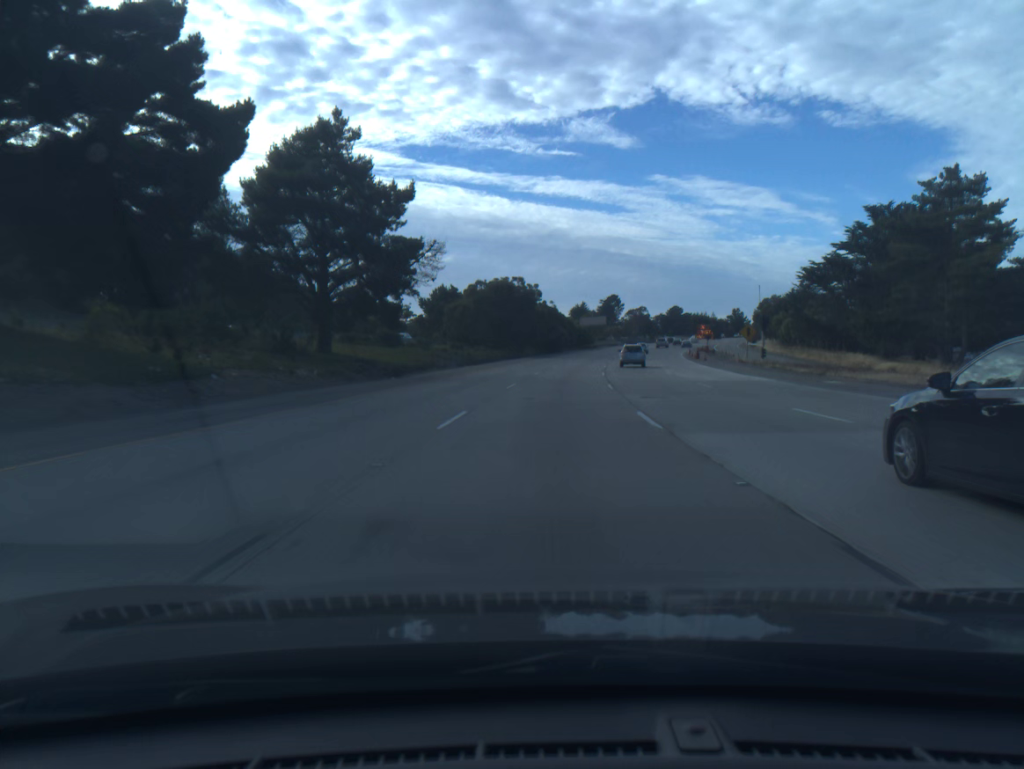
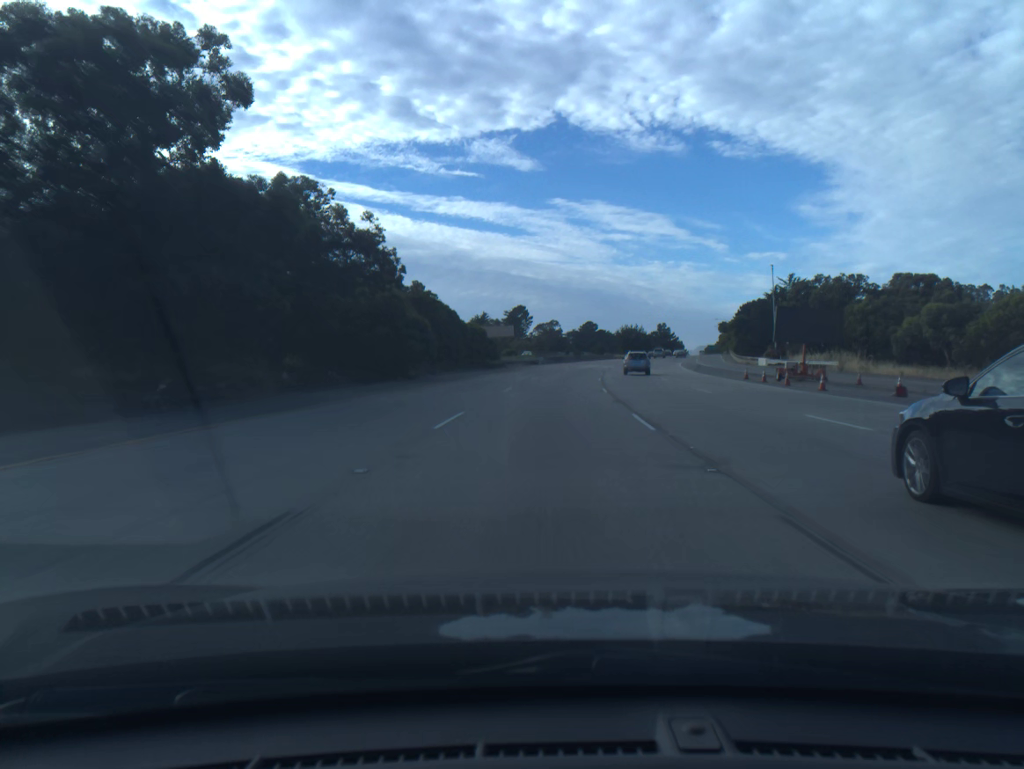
(+4.6, +72.8) m; +7°
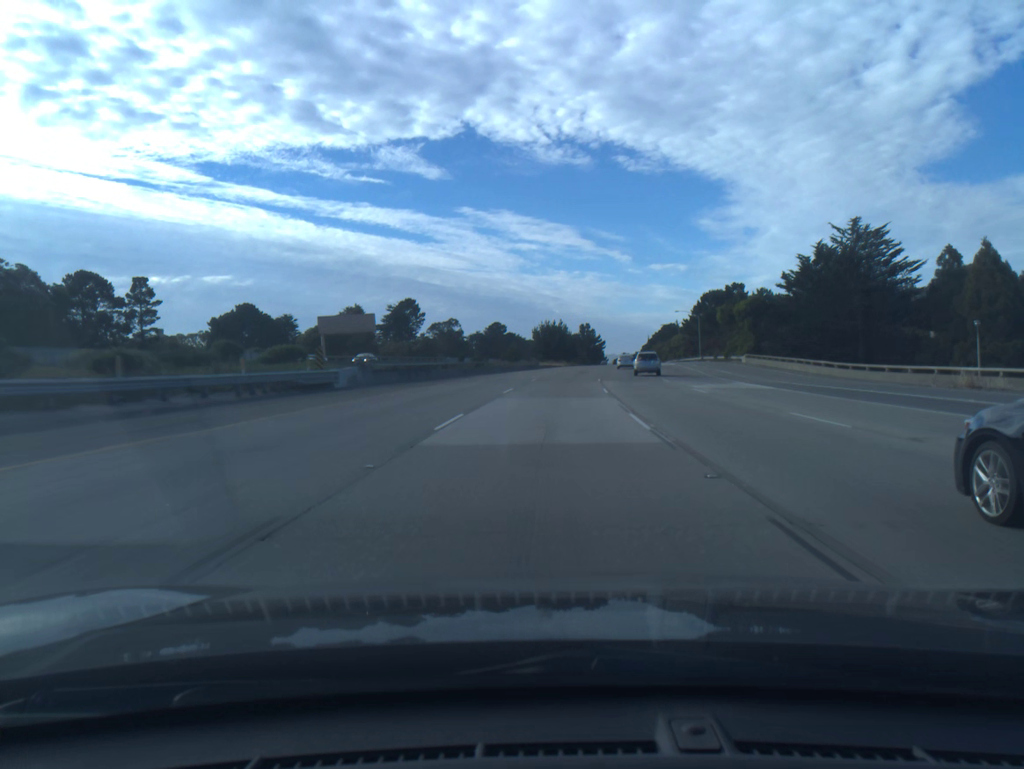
(+4.2, +72.3) m; +7°
